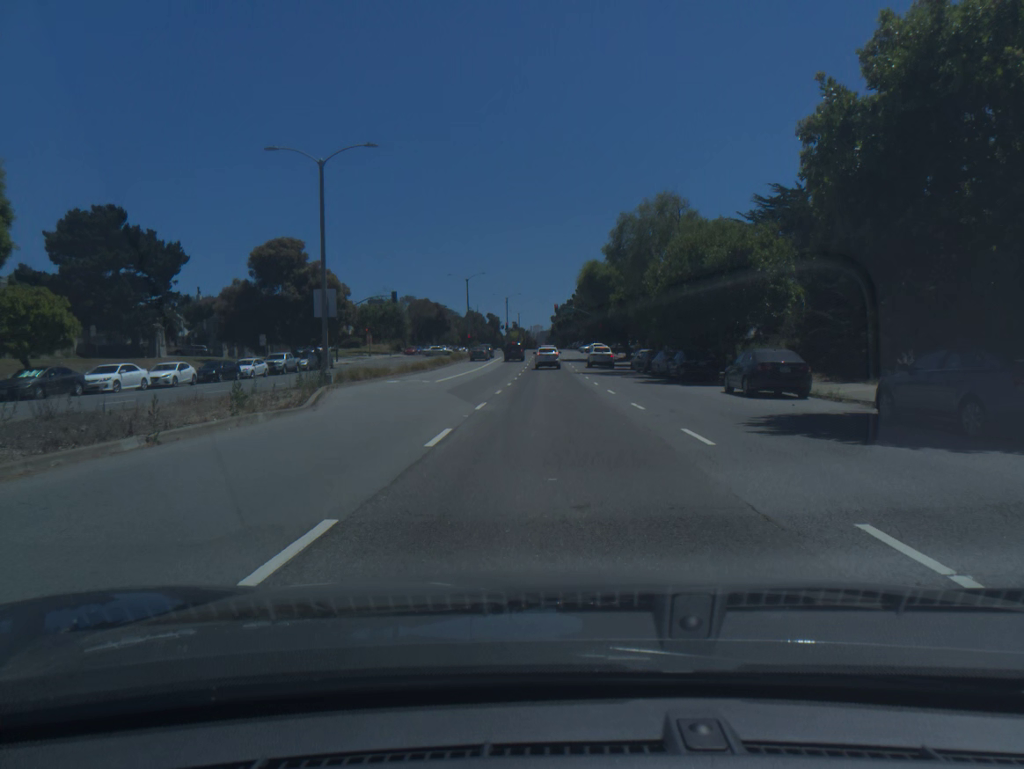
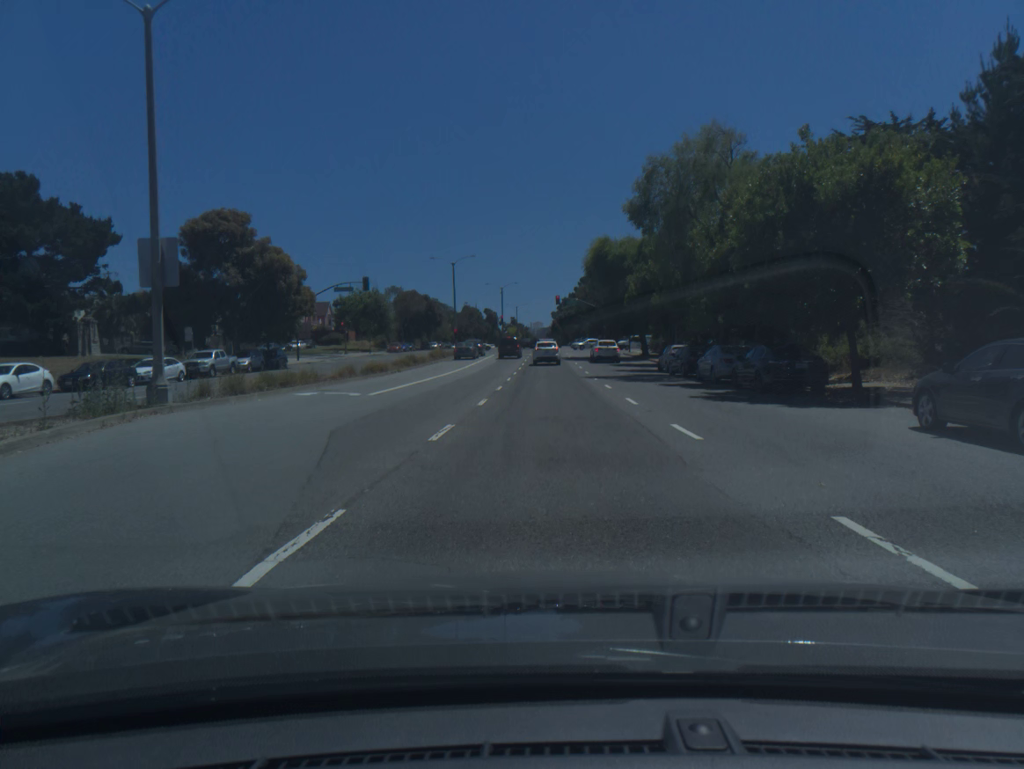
(0.0, +14.0) m; 0°
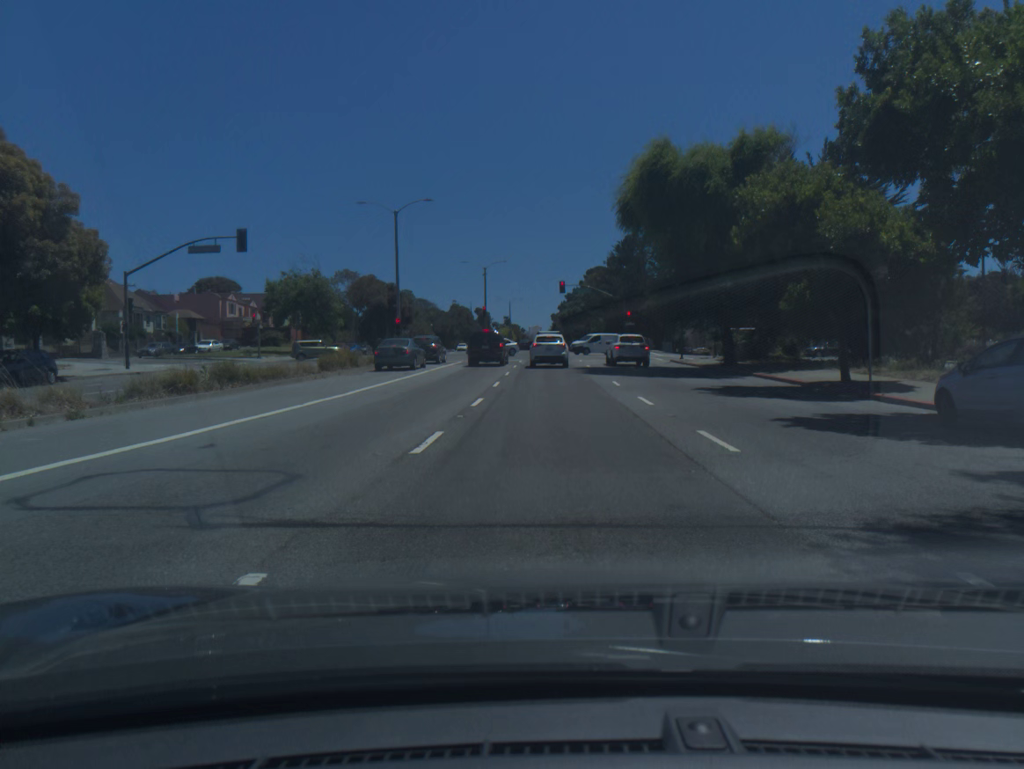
(-0.1, +31.0) m; 0°
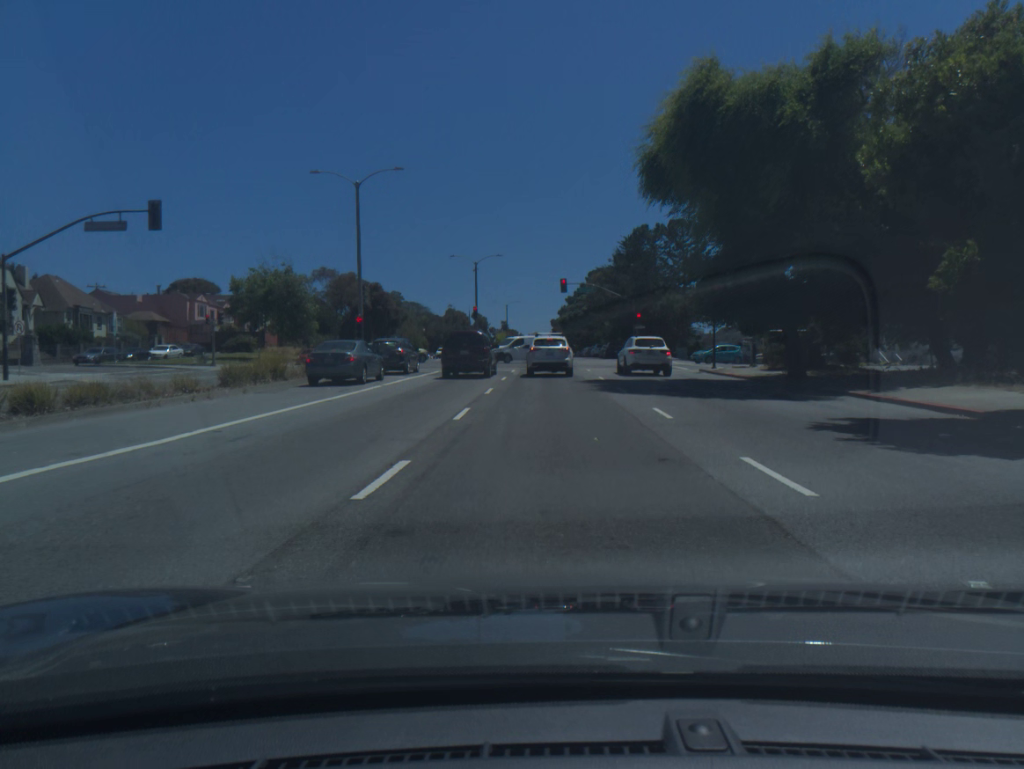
(0.0, +10.0) m; 0°
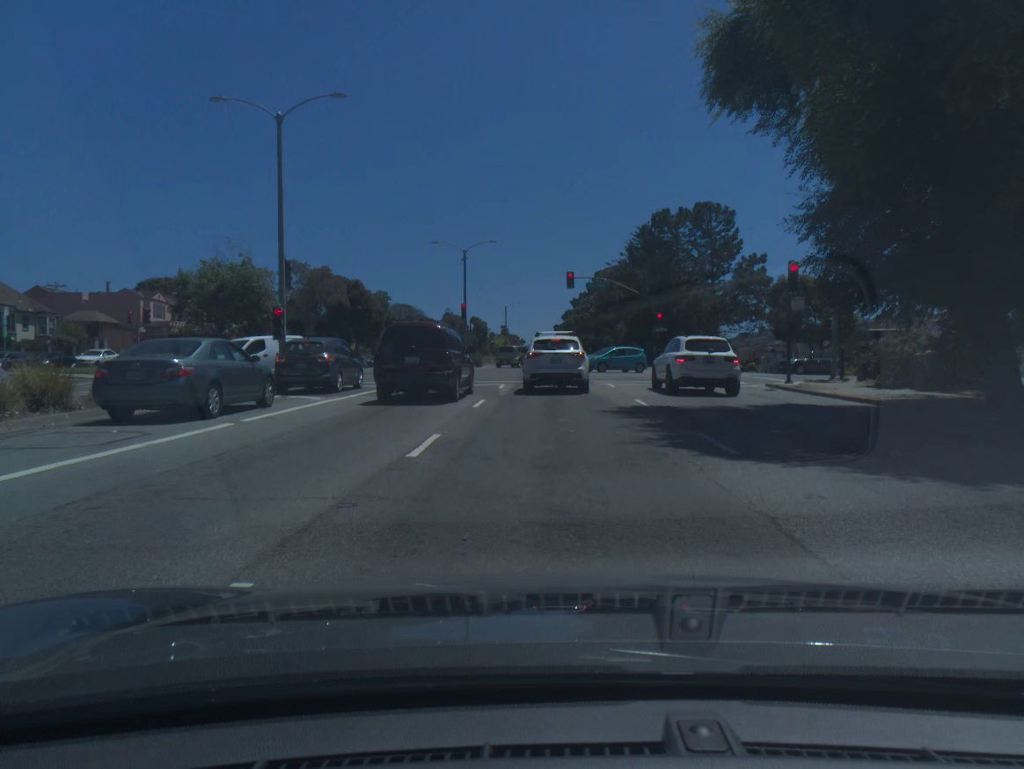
(0.0, +12.1) m; 0°
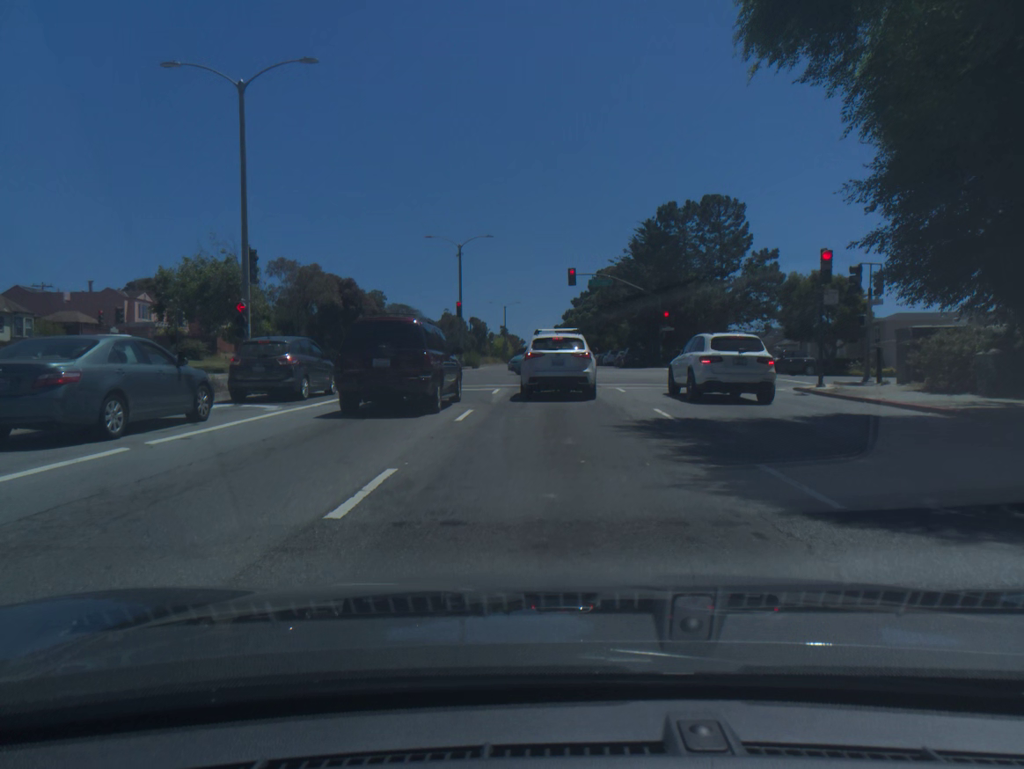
(0.0, +3.3) m; 0°
